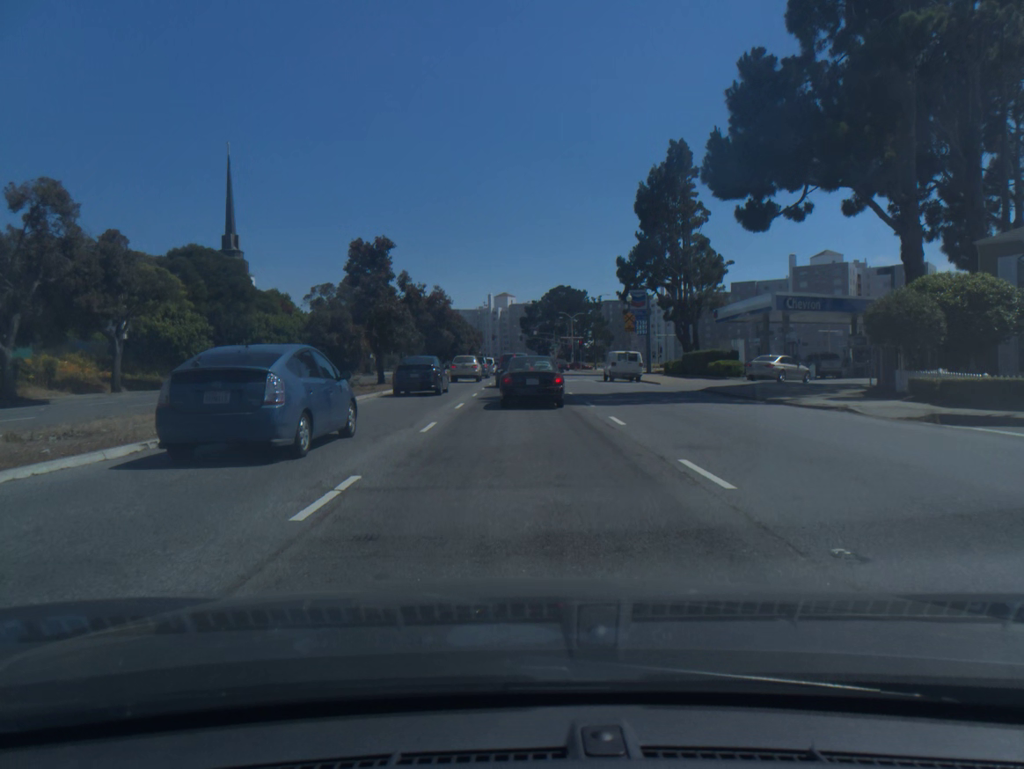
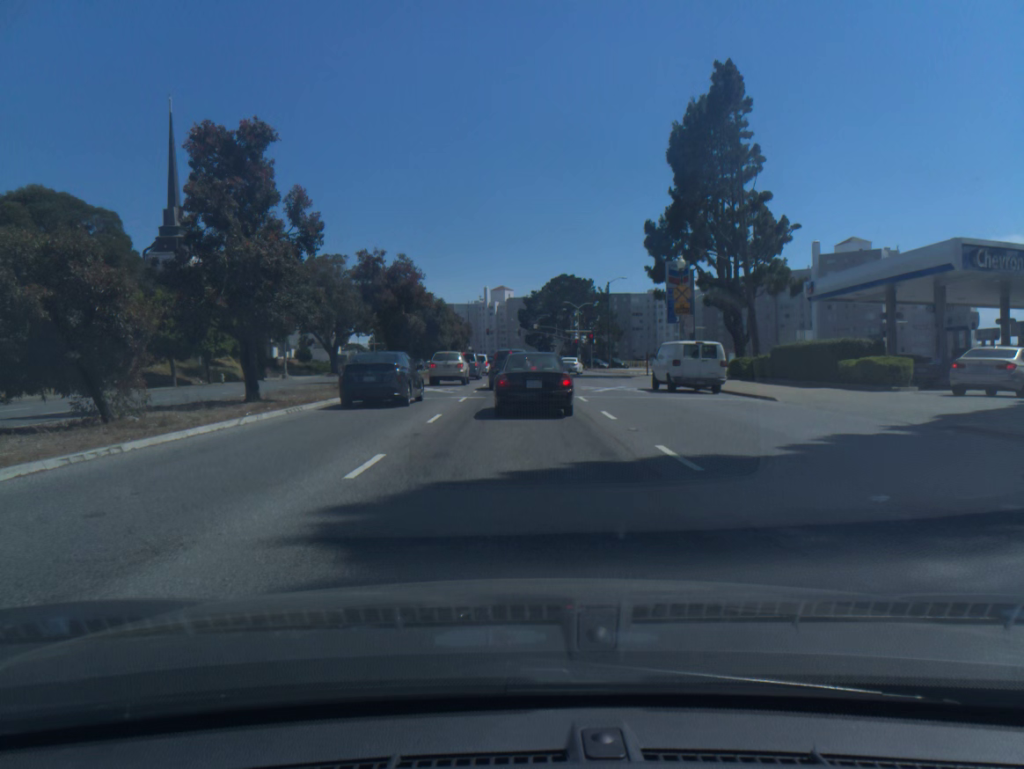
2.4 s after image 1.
(0.0, +20.3) m; 0°
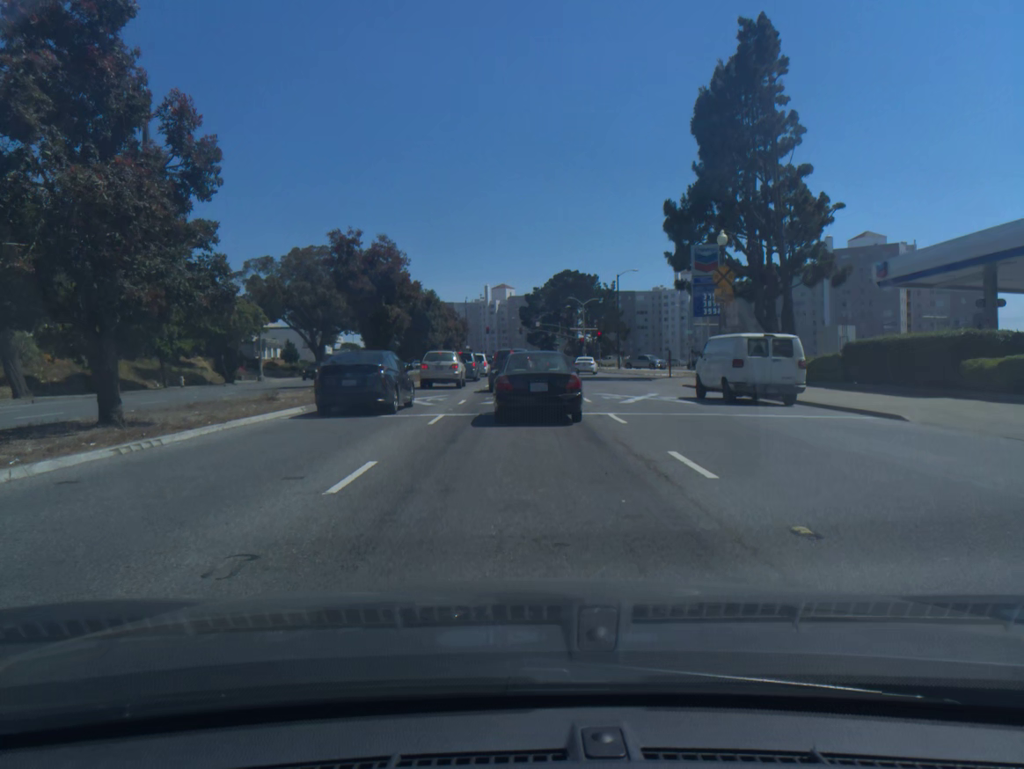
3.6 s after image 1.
(0.0, +8.1) m; 0°
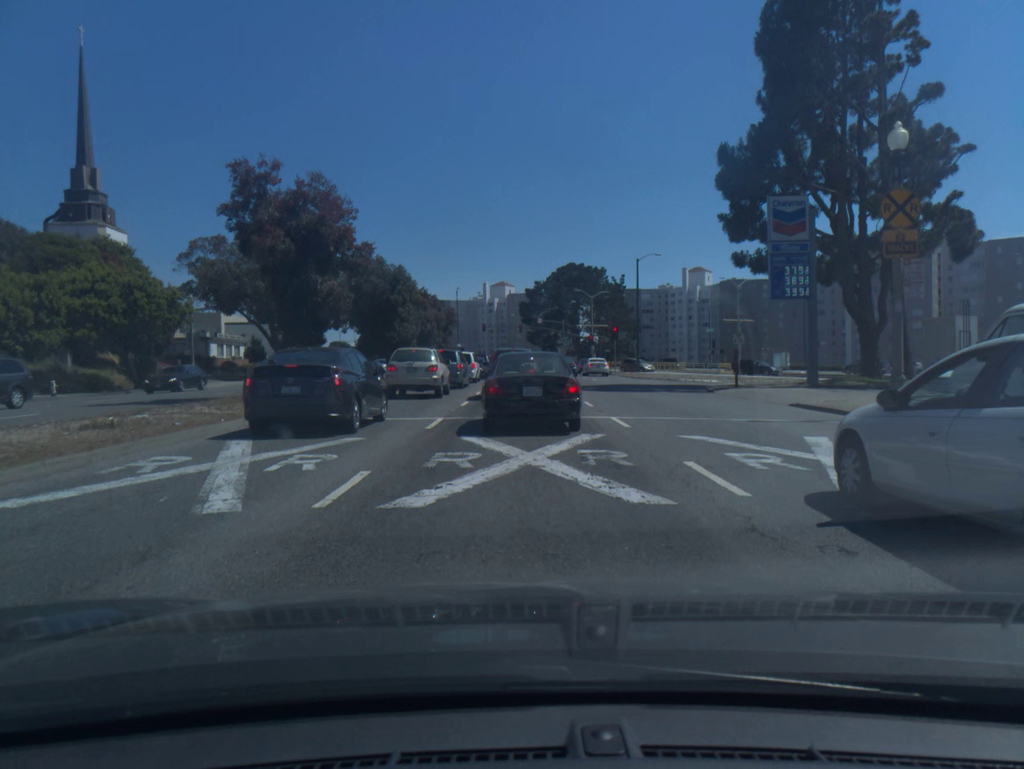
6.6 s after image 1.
(0.0, +15.5) m; 0°
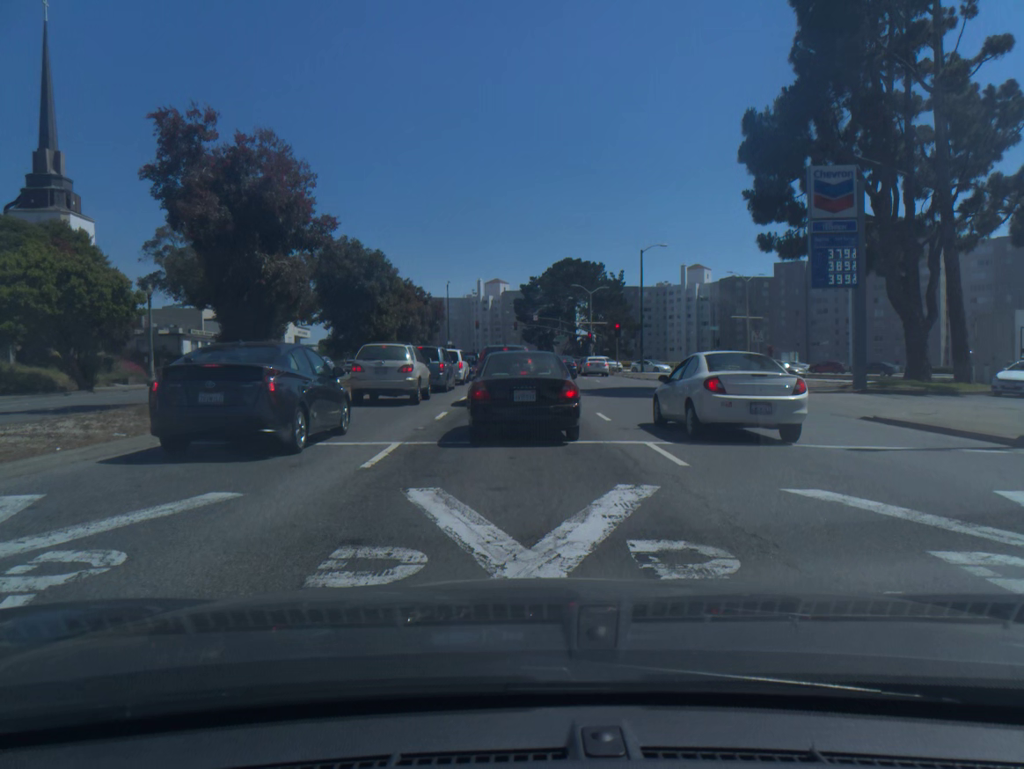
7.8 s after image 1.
(0.0, +5.3) m; 0°
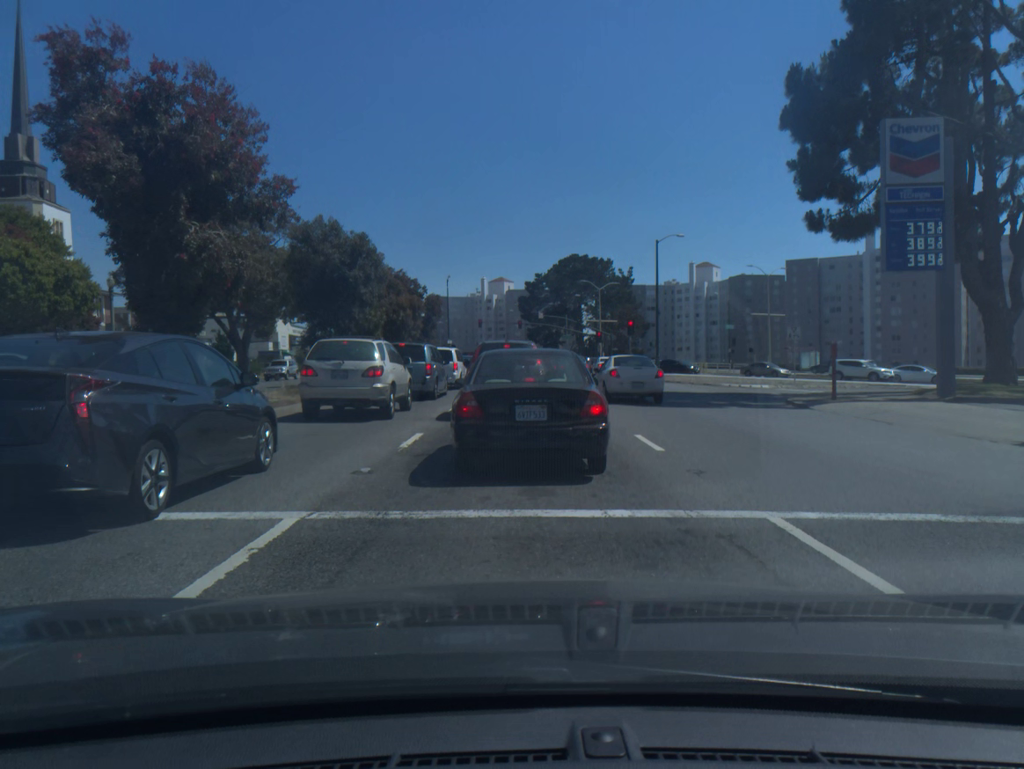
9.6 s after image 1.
(0.0, +5.5) m; 0°
